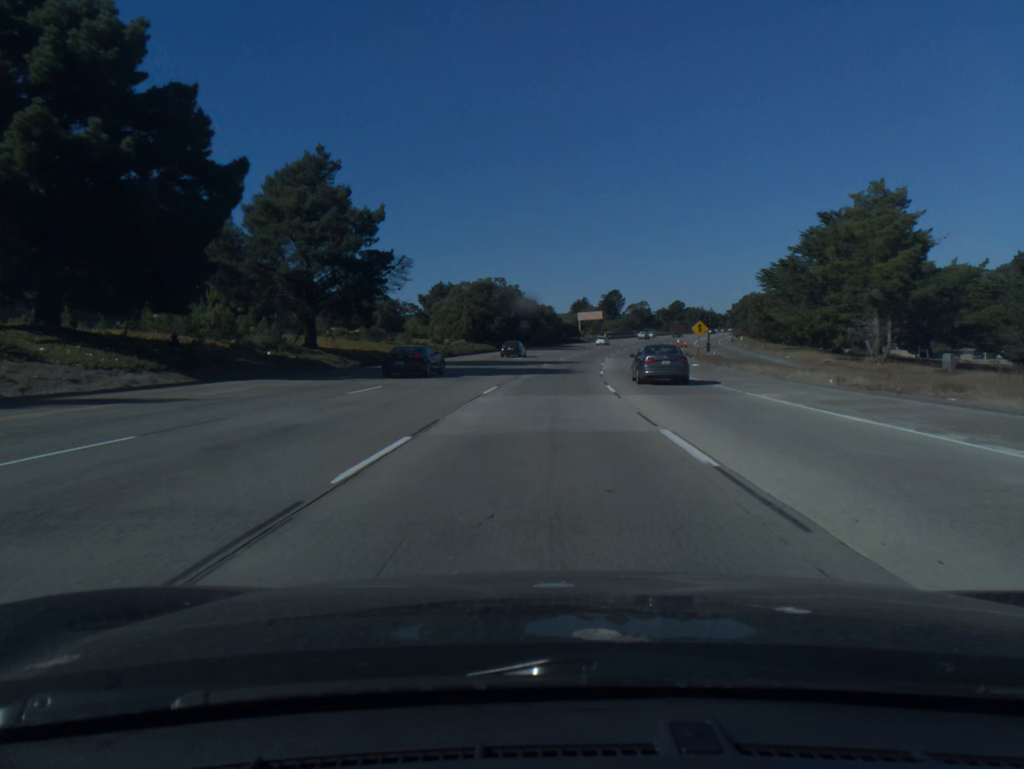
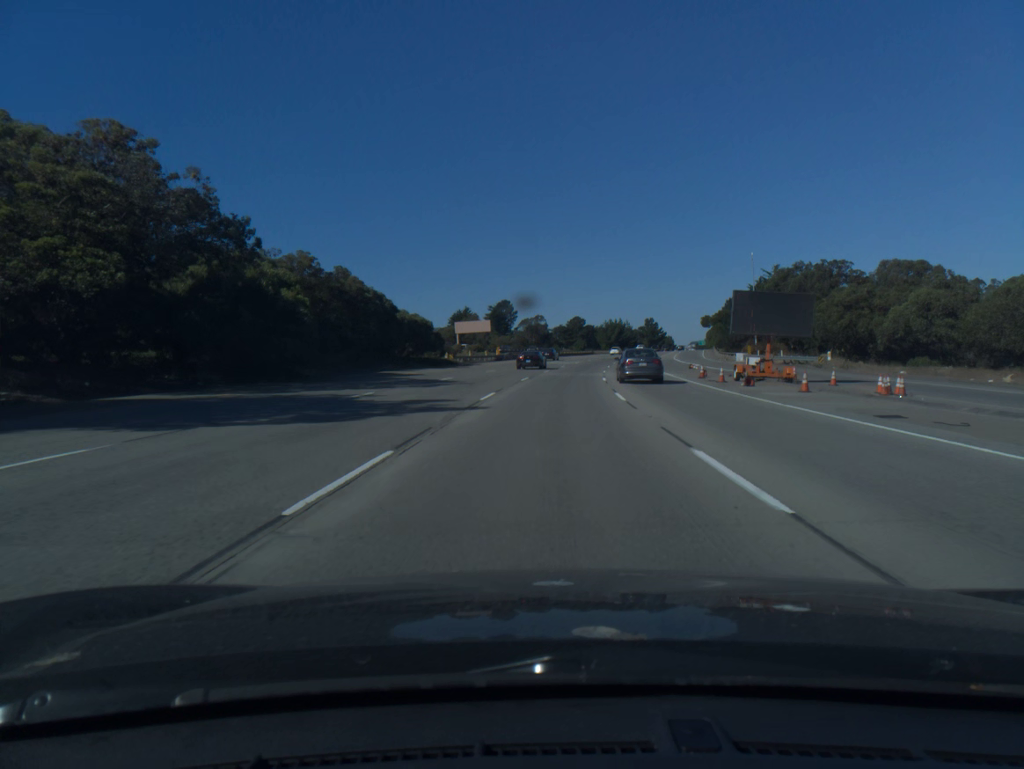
(+6.3, +88.1) m; +8°
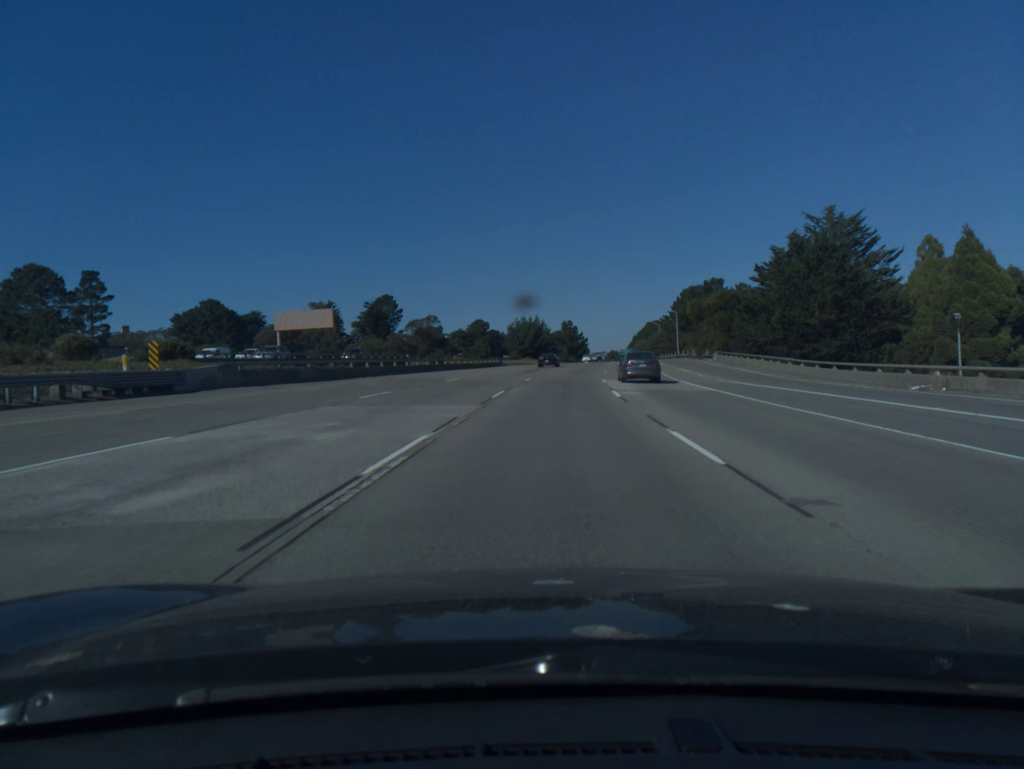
(+4.1, +70.2) m; +7°
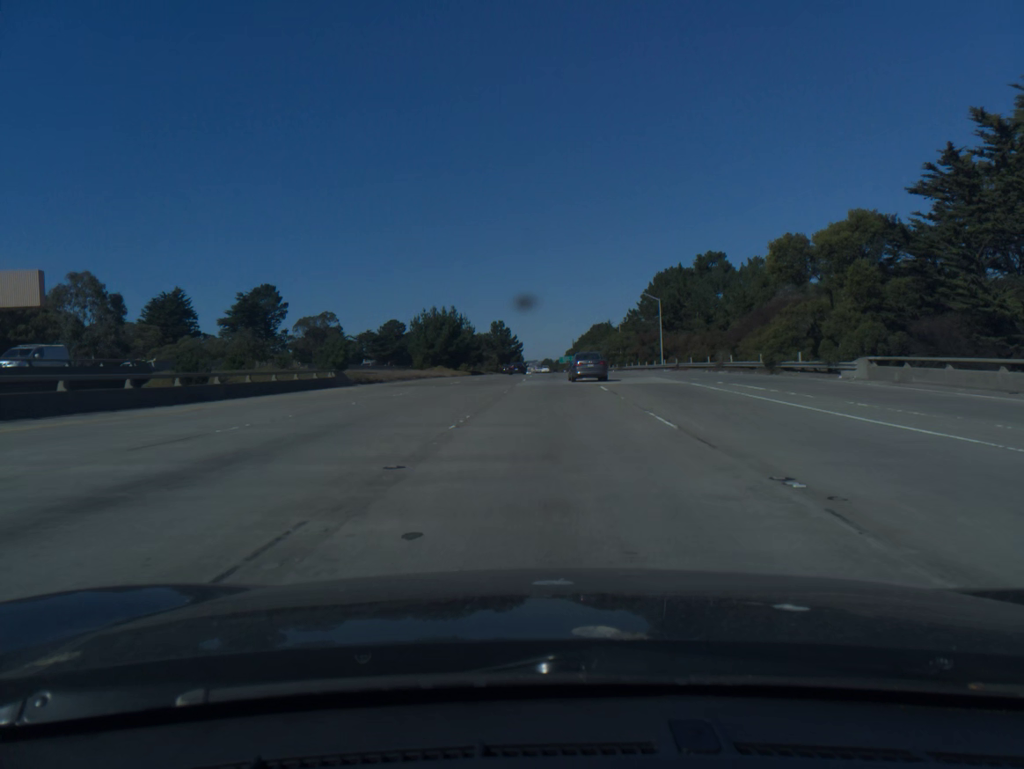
(+2.2, +52.8) m; +5°
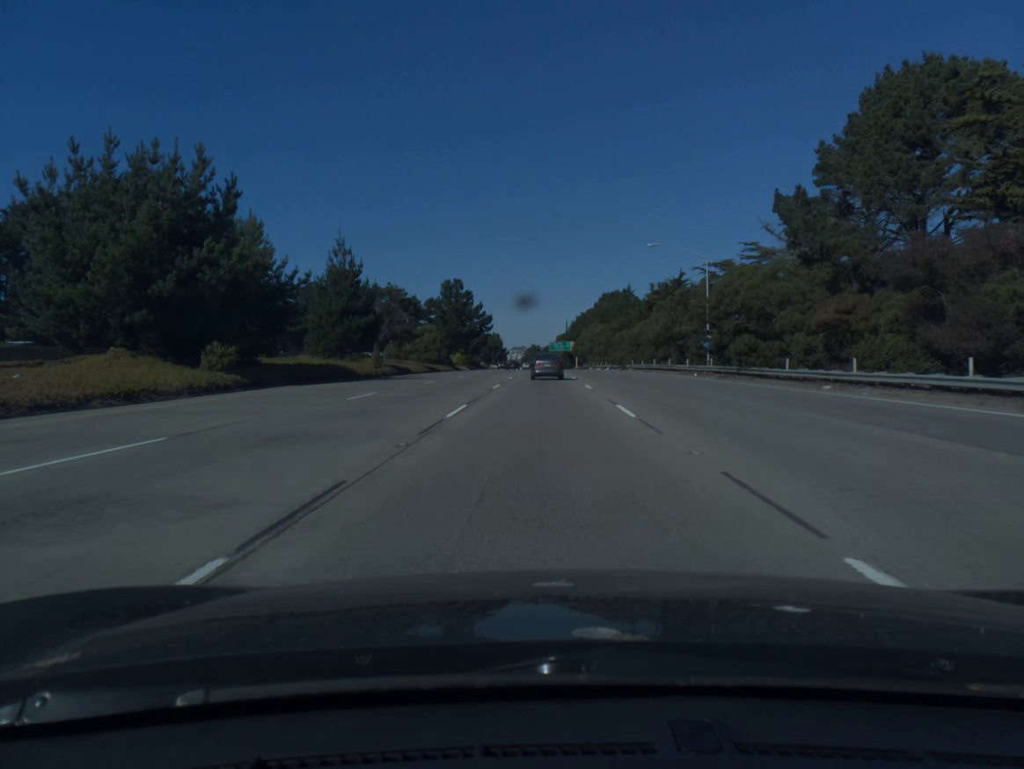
(+1.7, +88.9) m; +1°
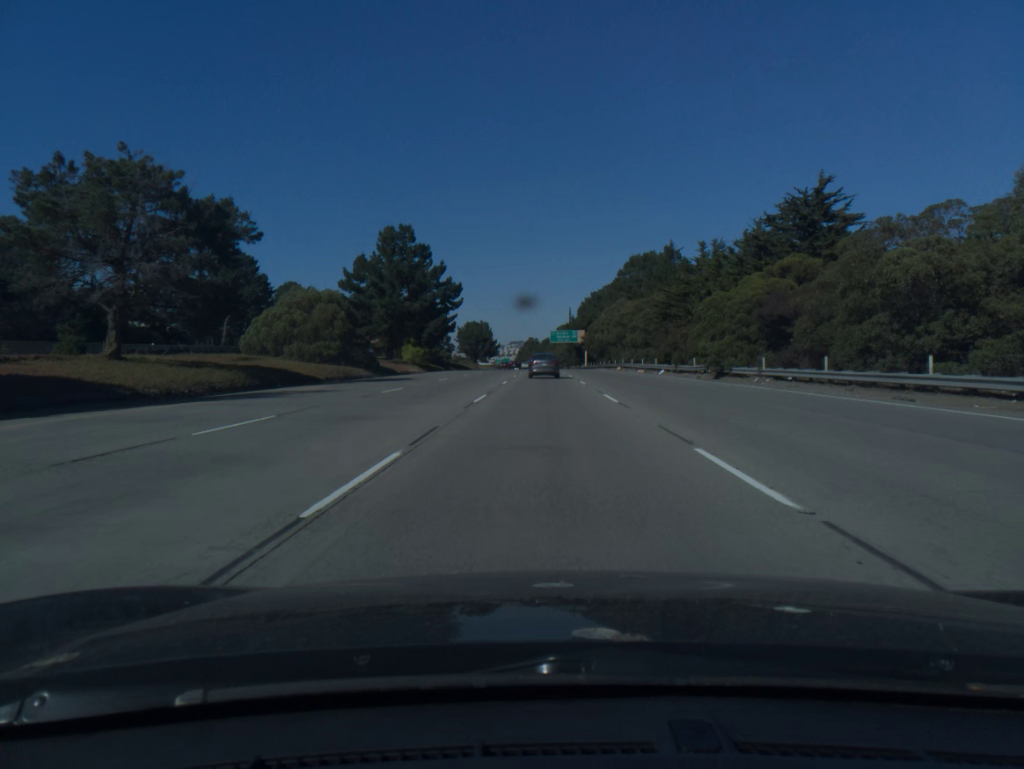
(0.0, +53.3) m; 0°
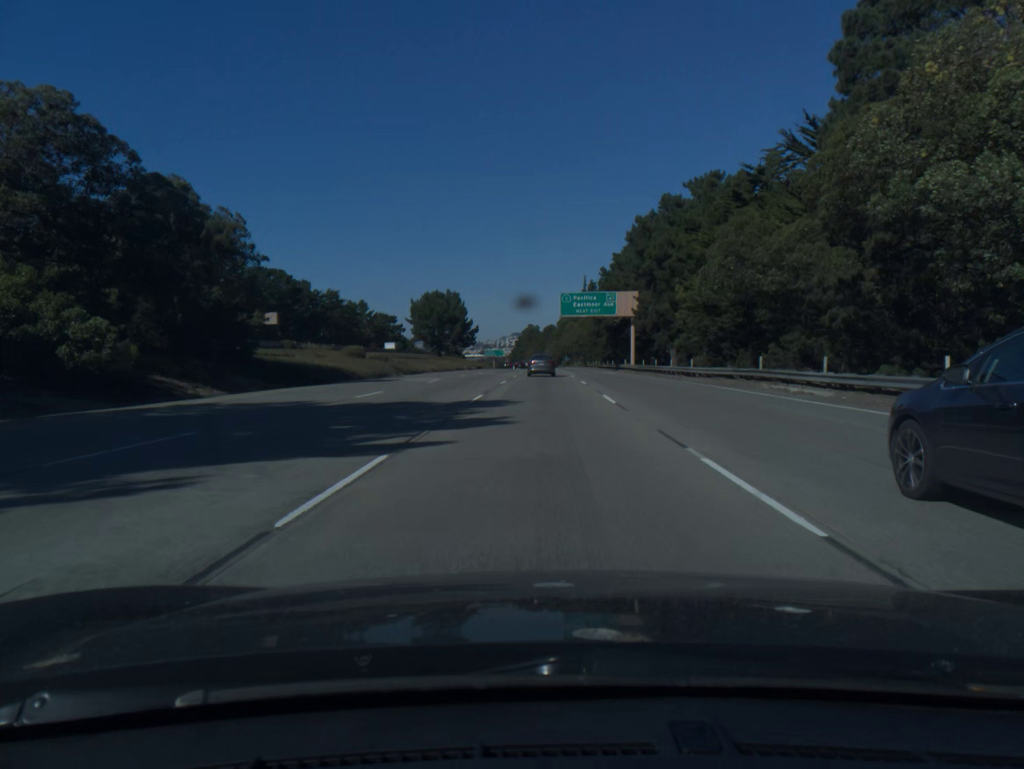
(0.0, +88.1) m; 0°
